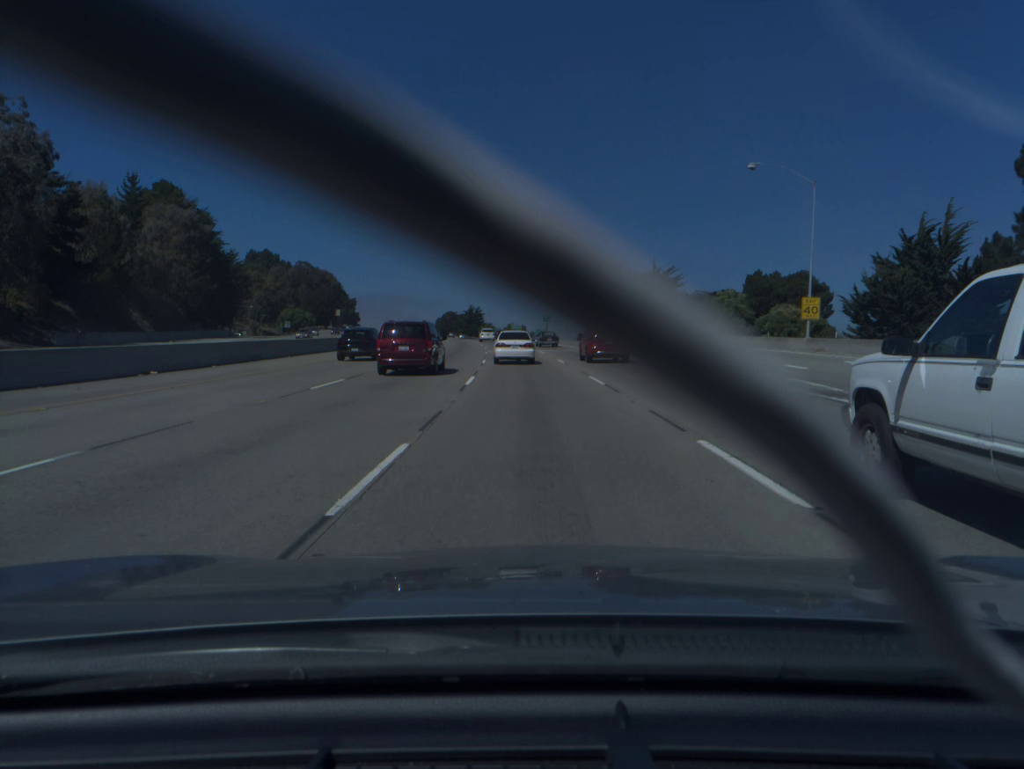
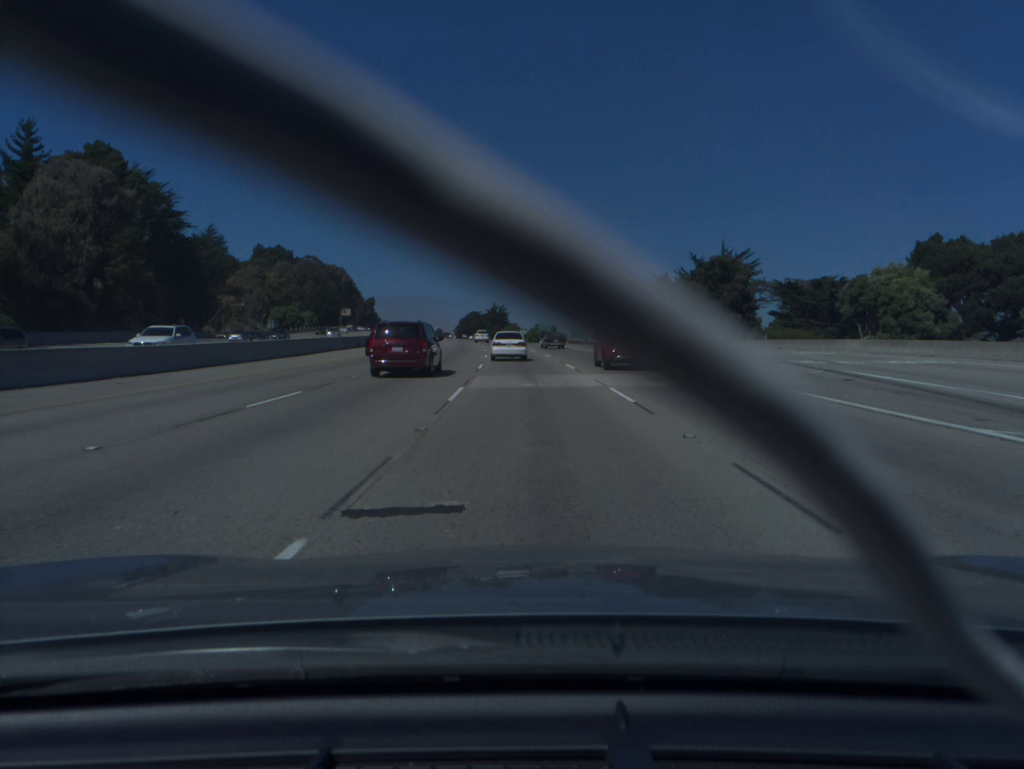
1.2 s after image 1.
(-0.6, +34.1) m; -2°
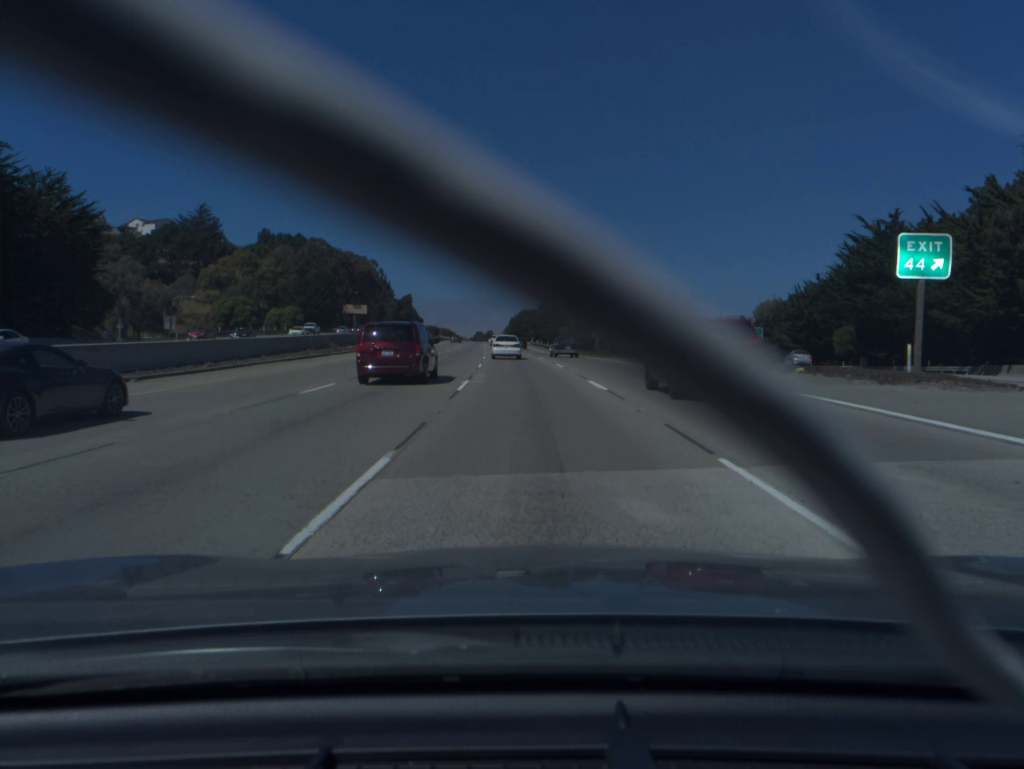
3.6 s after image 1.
(-2.5, +69.1) m; -4°
